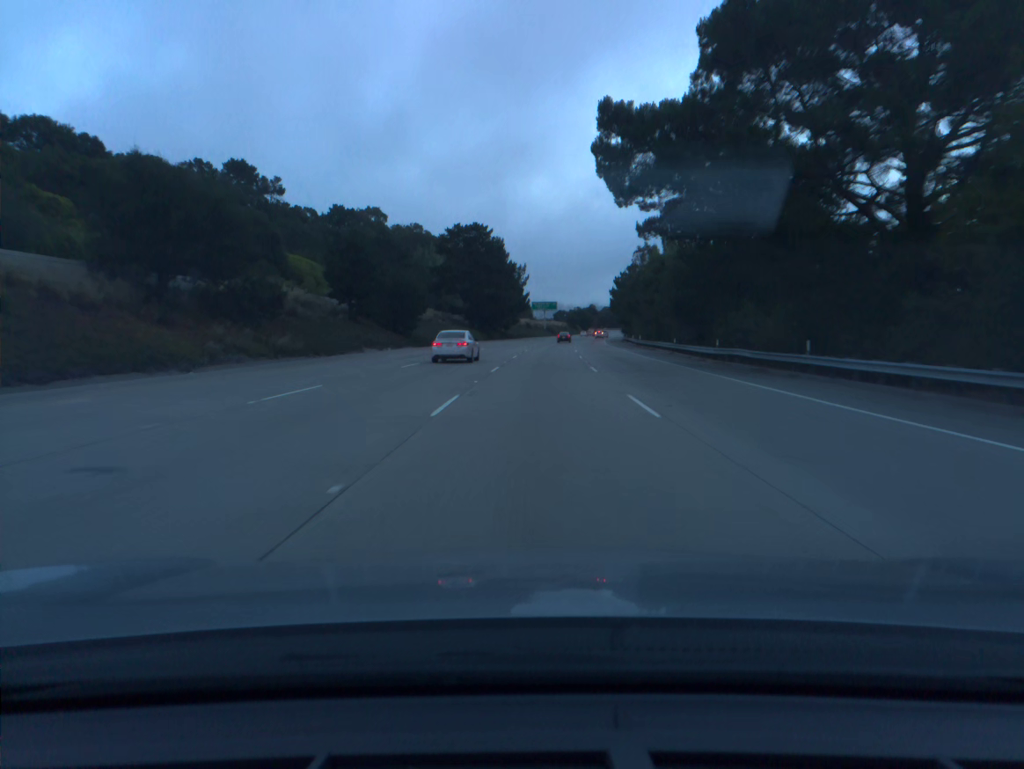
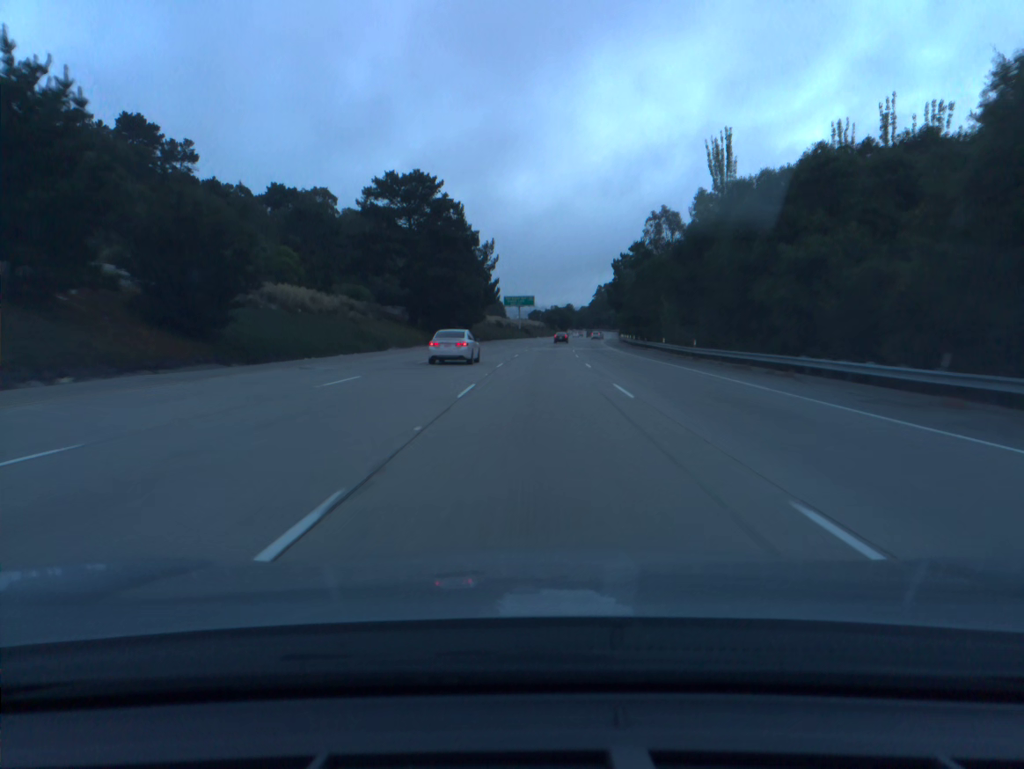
(+0.6, +39.9) m; +2°
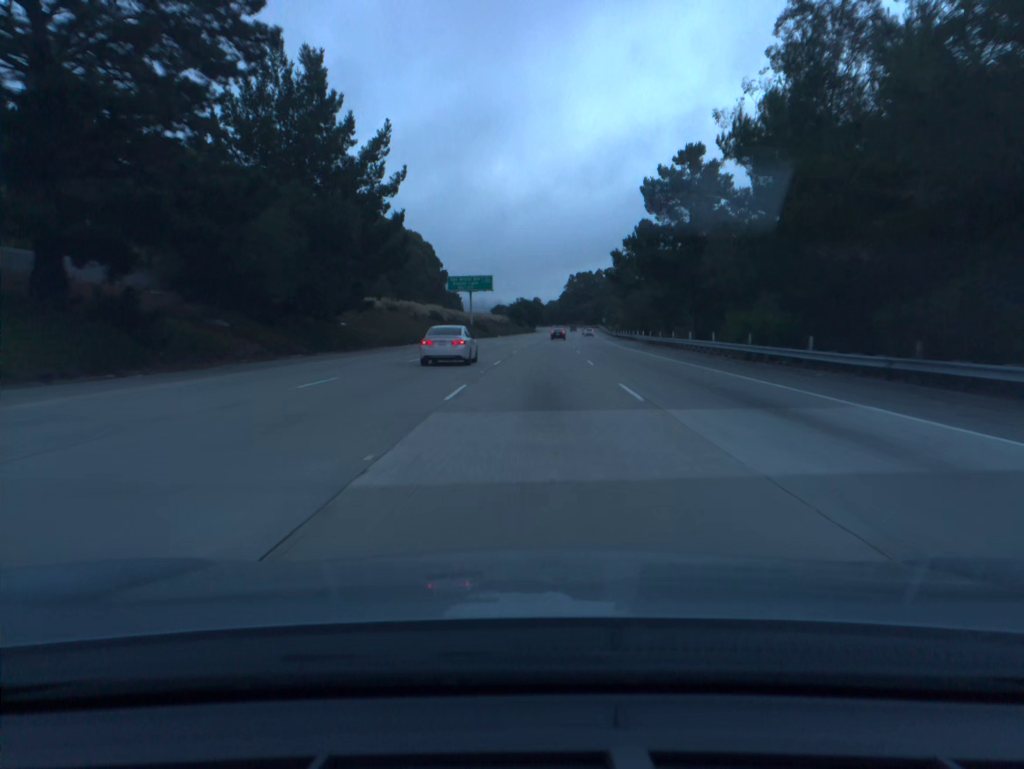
(+1.4, +60.1) m; +3°
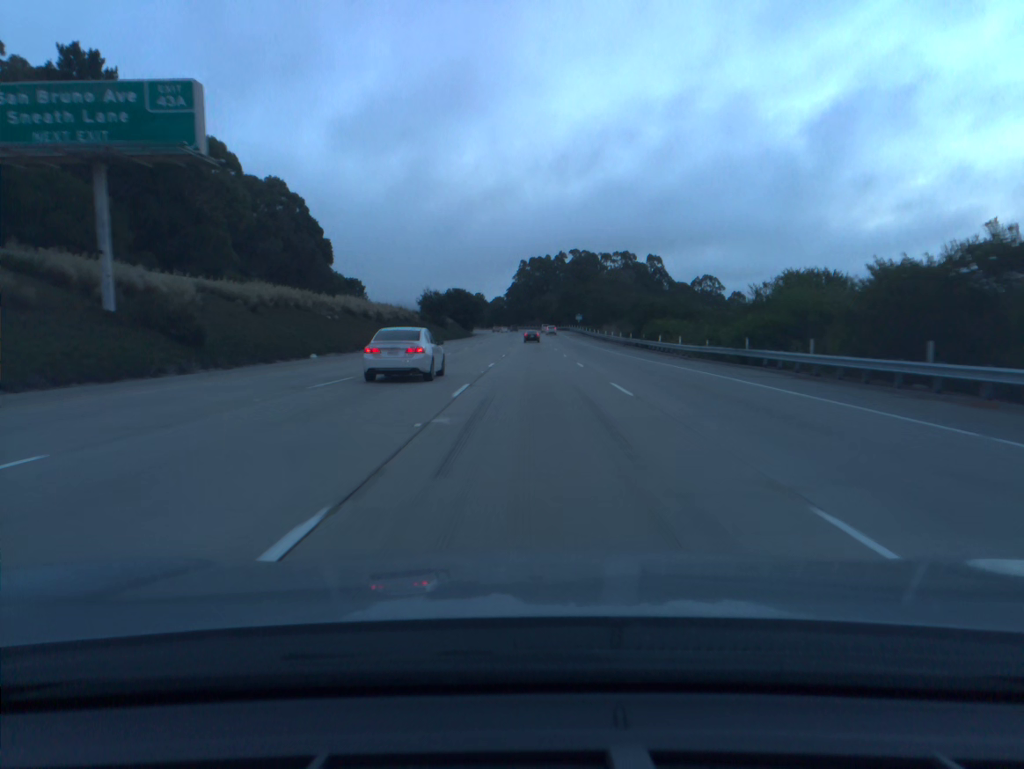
(+3.5, +100.5) m; +4°
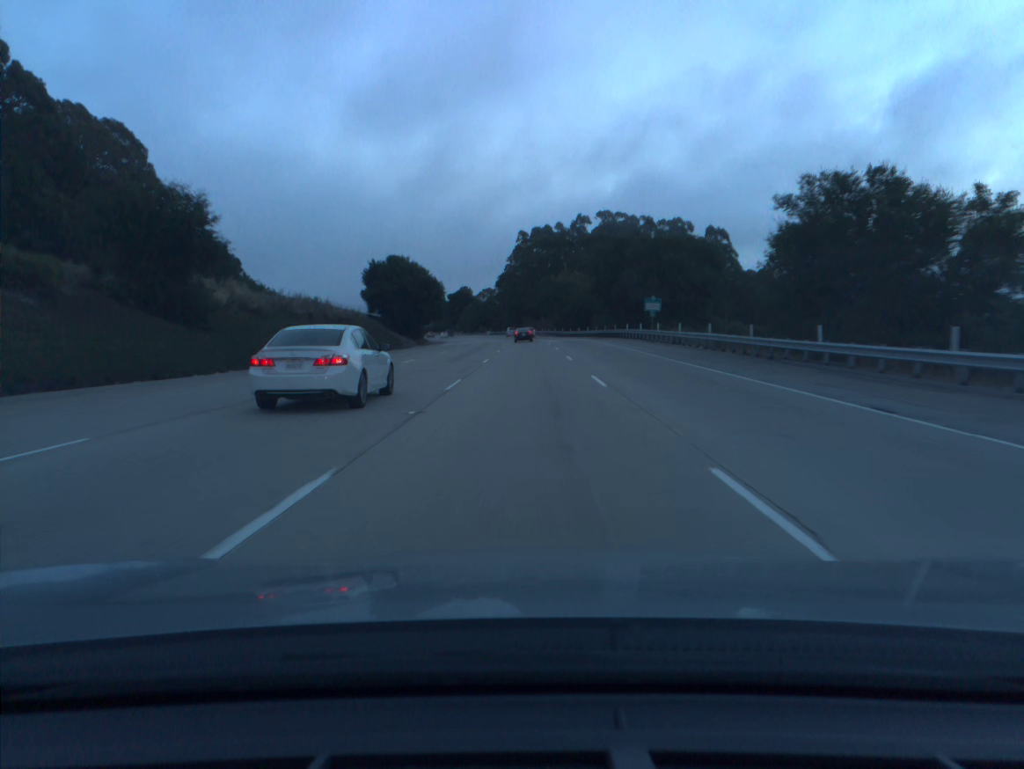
(+0.2, +100.6) m; 0°
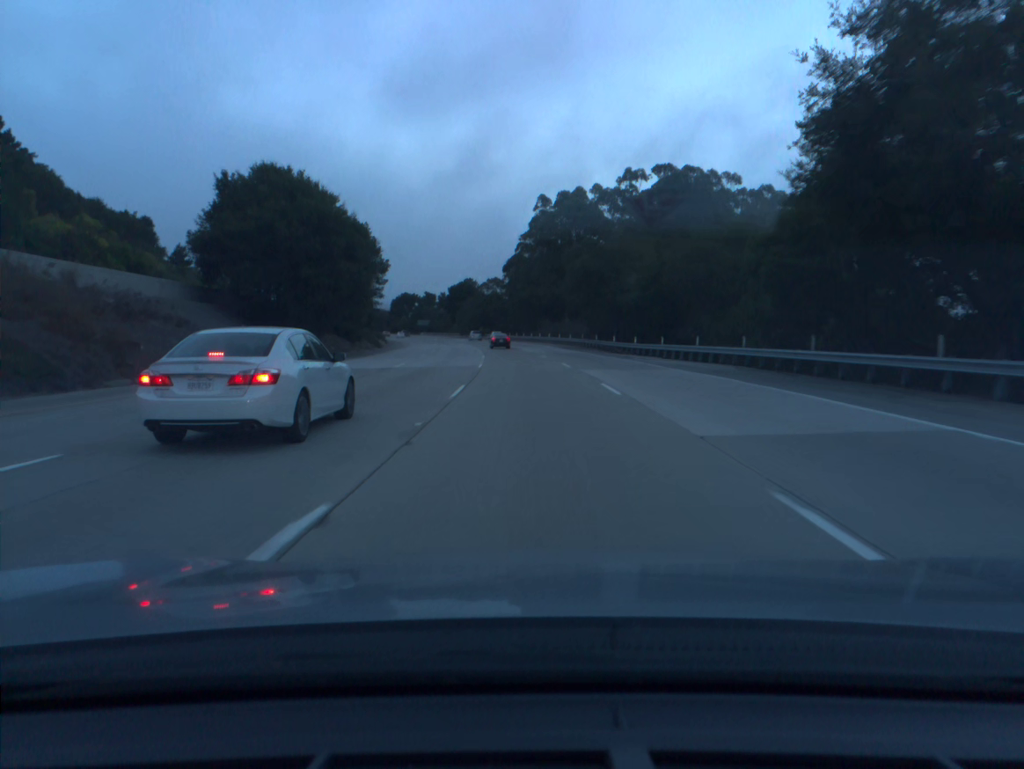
(-0.4, +59.6) m; -1°
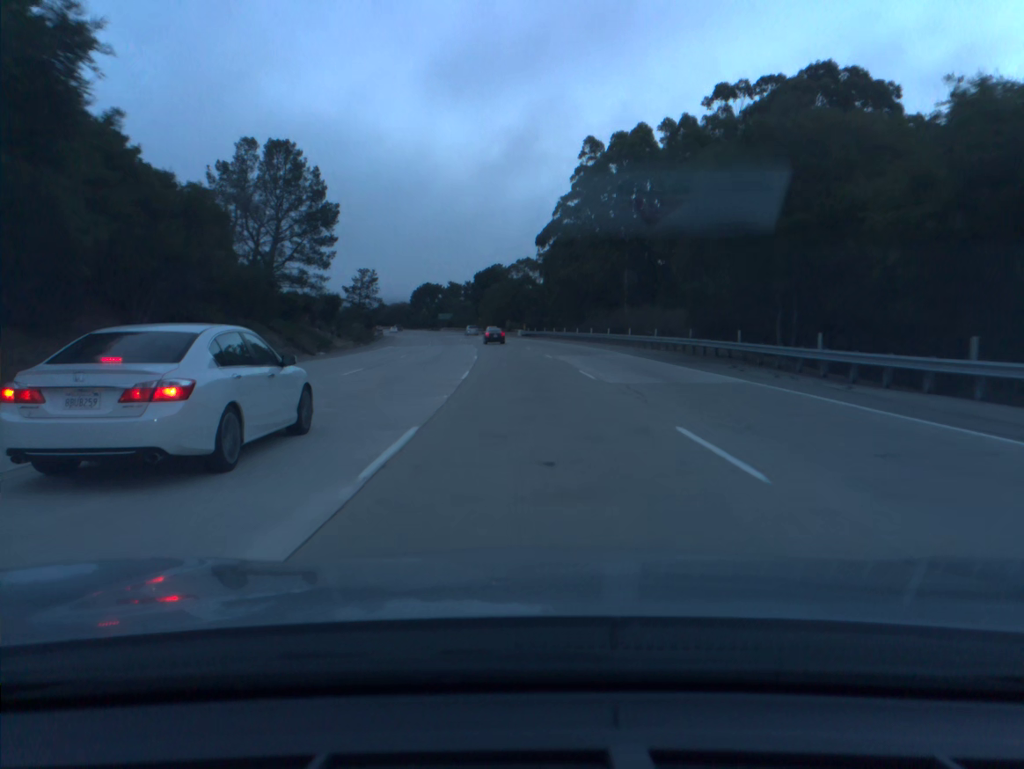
(-0.8, +39.2) m; -2°
